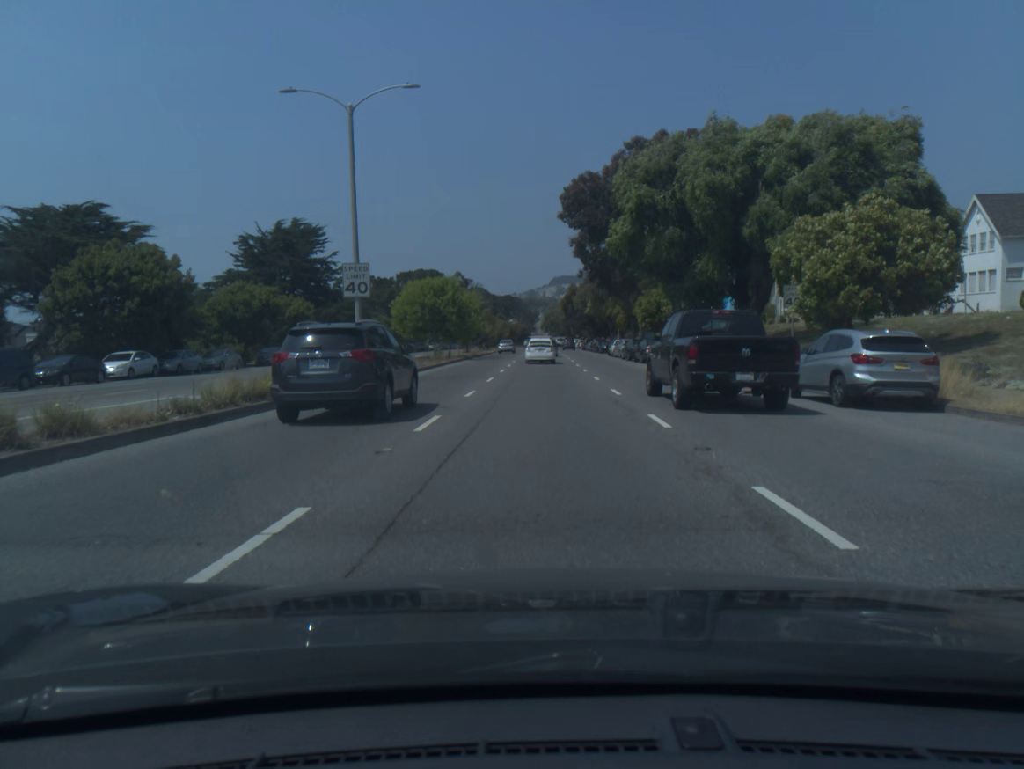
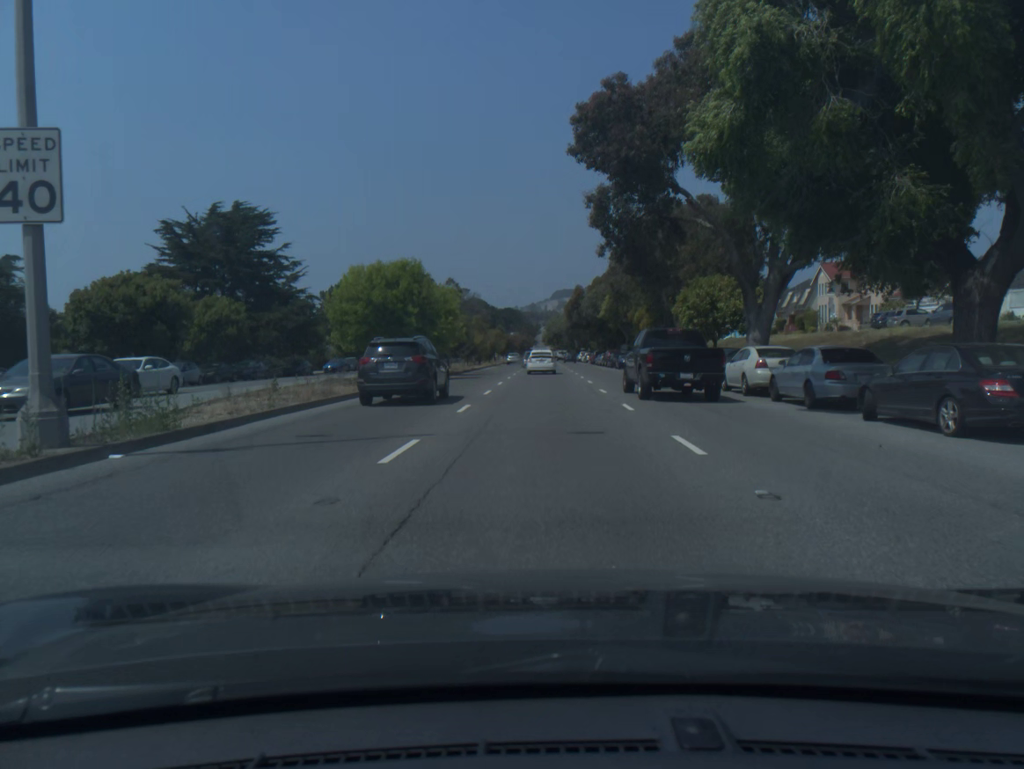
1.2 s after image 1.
(0.0, +16.9) m; 0°
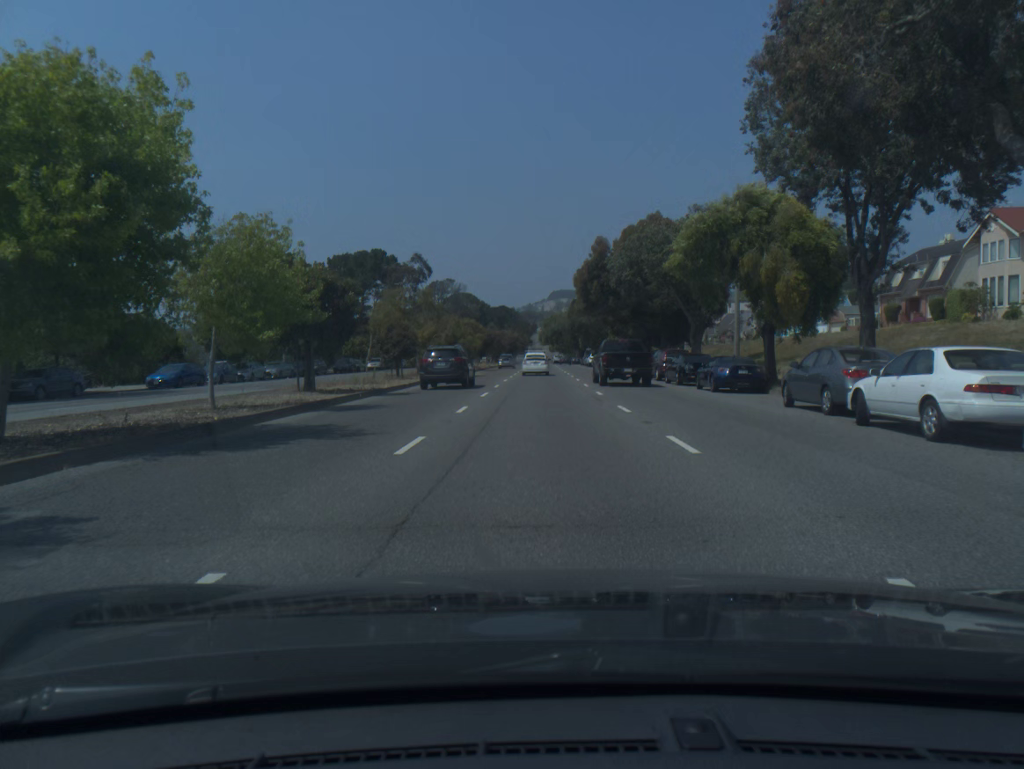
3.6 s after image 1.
(0.0, +35.8) m; 0°
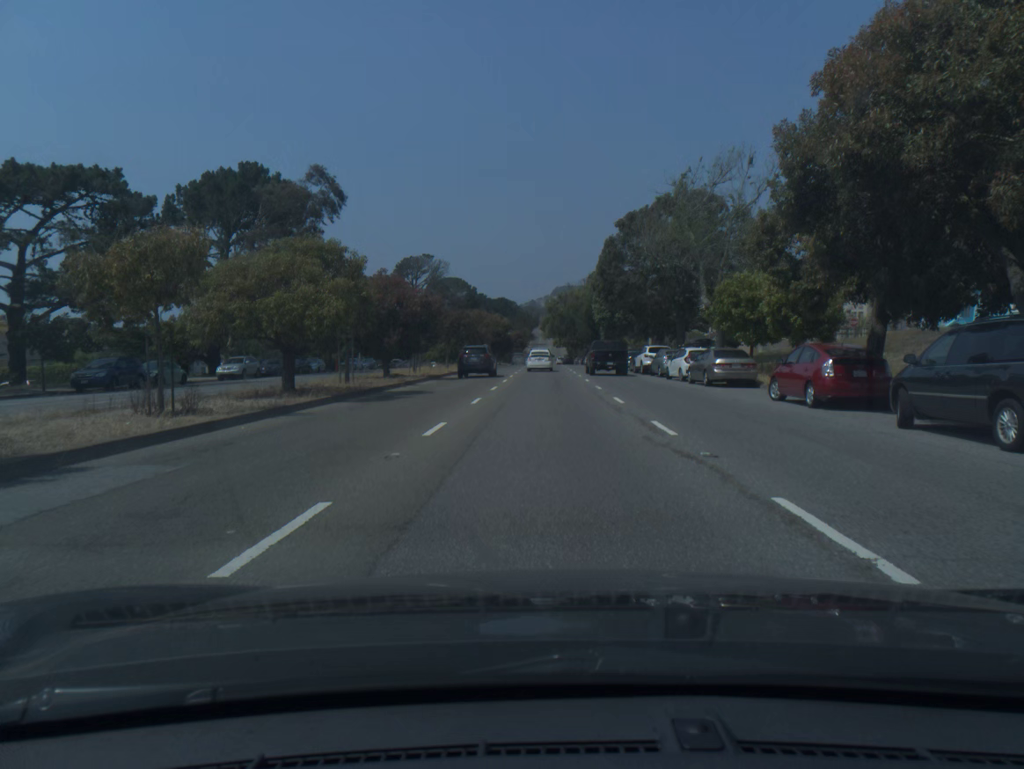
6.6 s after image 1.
(-0.1, +48.6) m; 0°
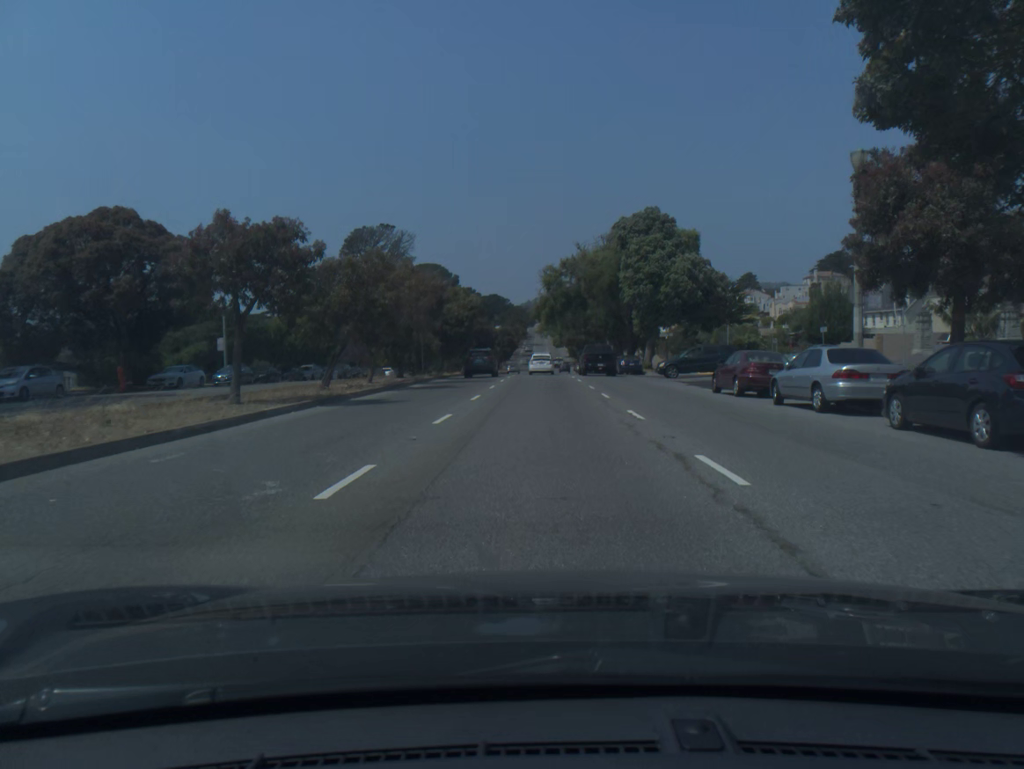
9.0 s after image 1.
(+0.1, +41.6) m; 0°
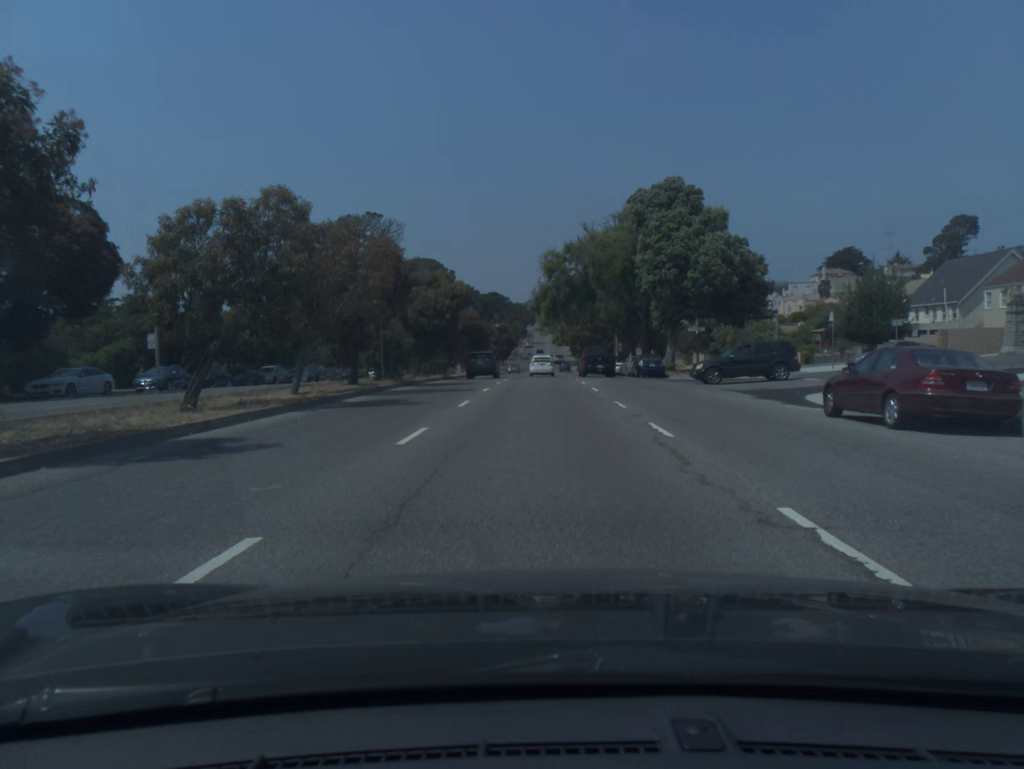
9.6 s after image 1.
(0.0, +10.7) m; 0°
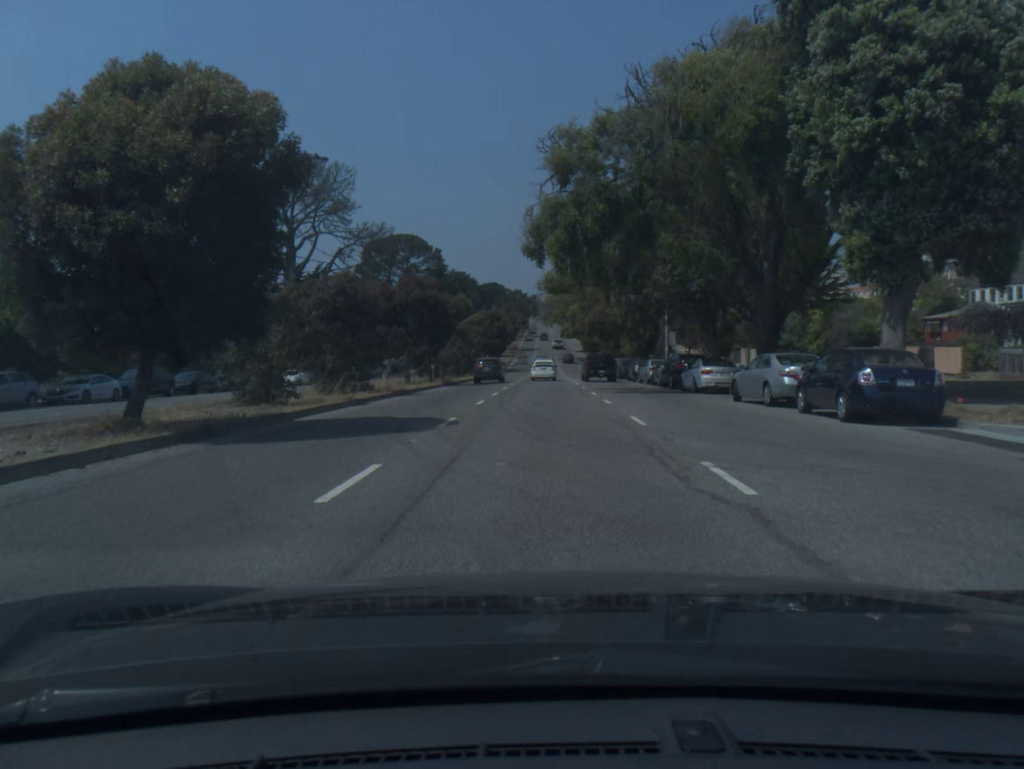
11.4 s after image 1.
(-0.1, +32.7) m; 0°
